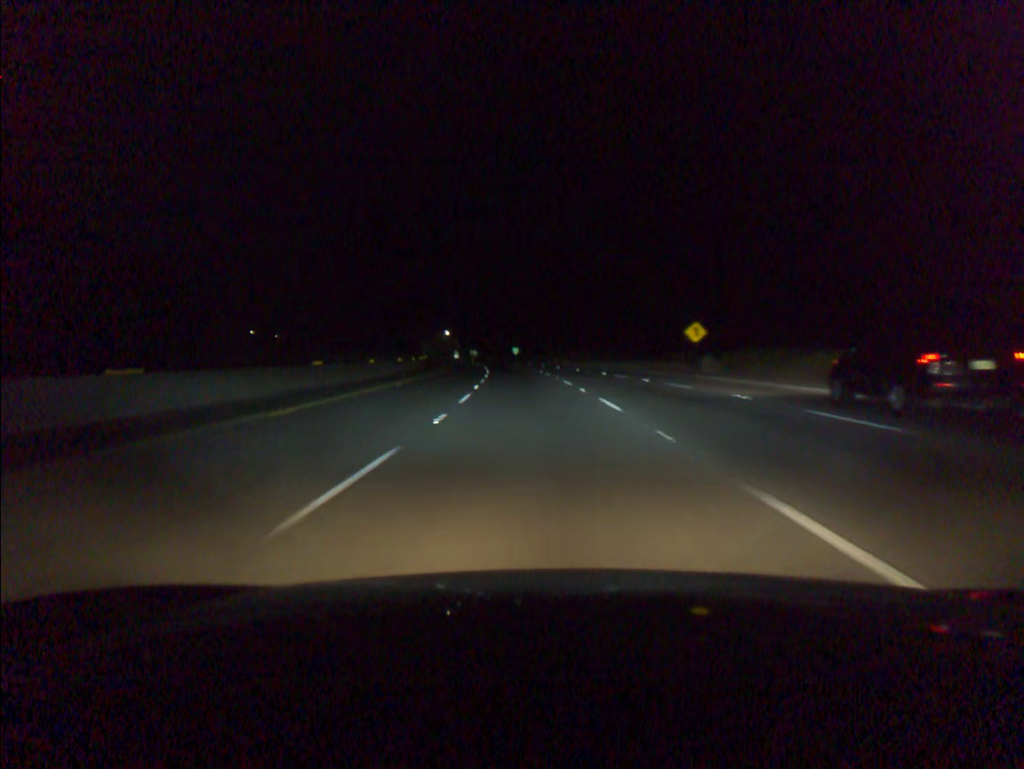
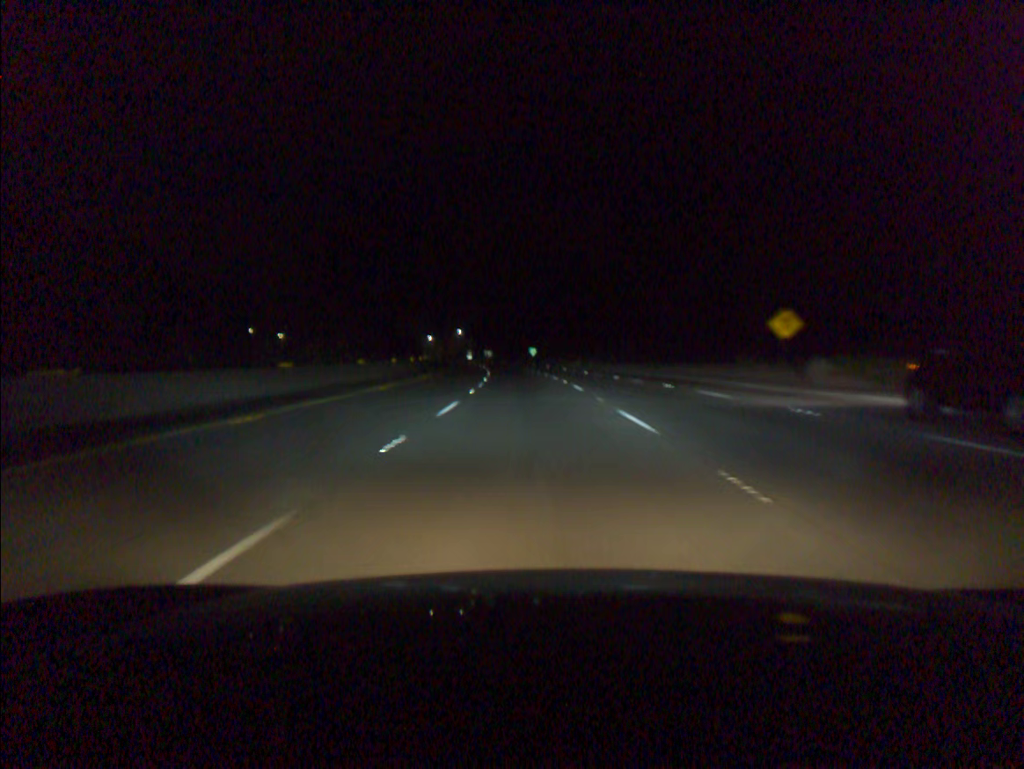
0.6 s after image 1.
(-0.2, +19.1) m; -1°
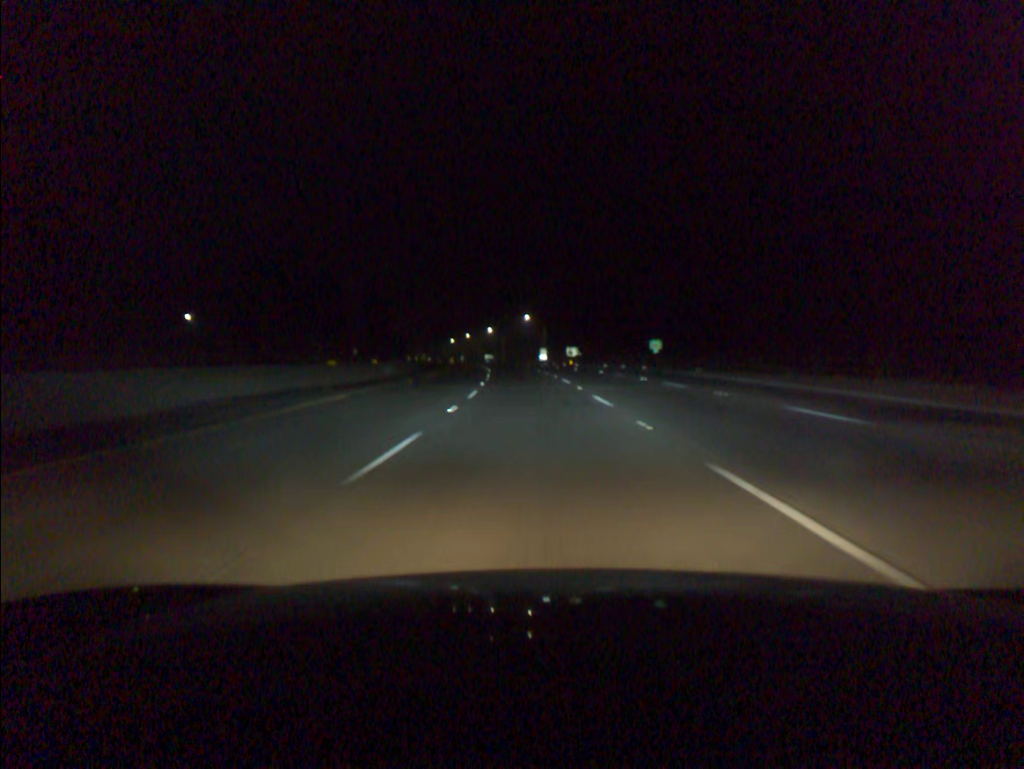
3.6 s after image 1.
(-5.5, +95.1) m; -6°
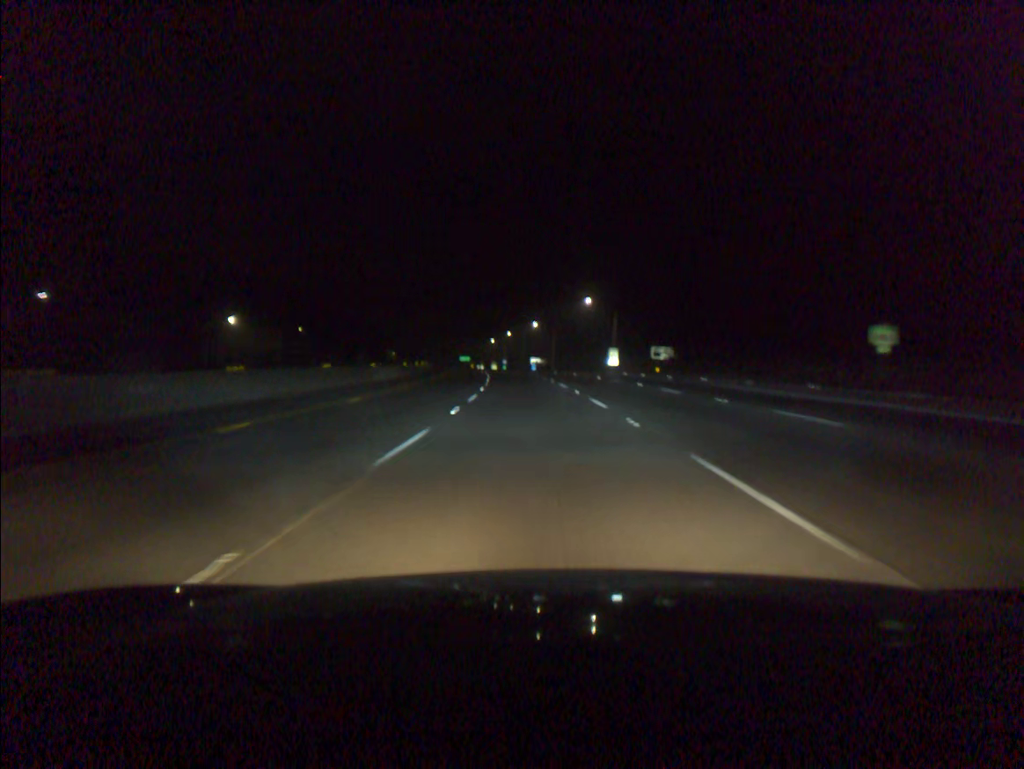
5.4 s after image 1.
(-1.9, +57.2) m; -4°
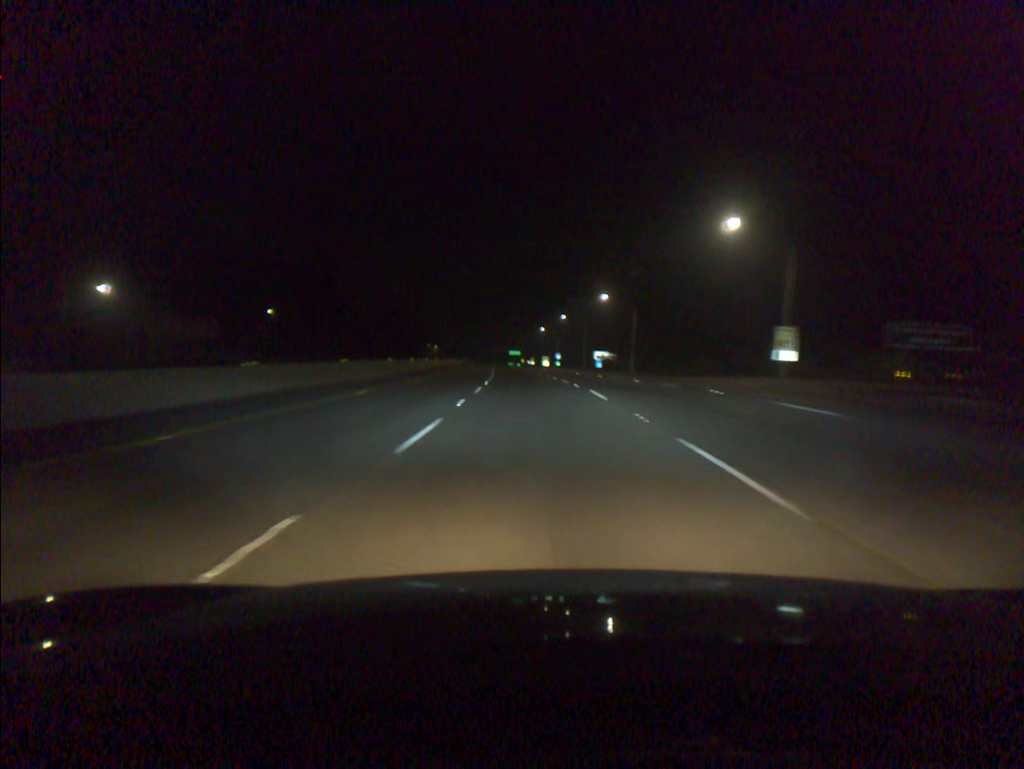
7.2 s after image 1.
(-2.1, +57.3) m; -4°
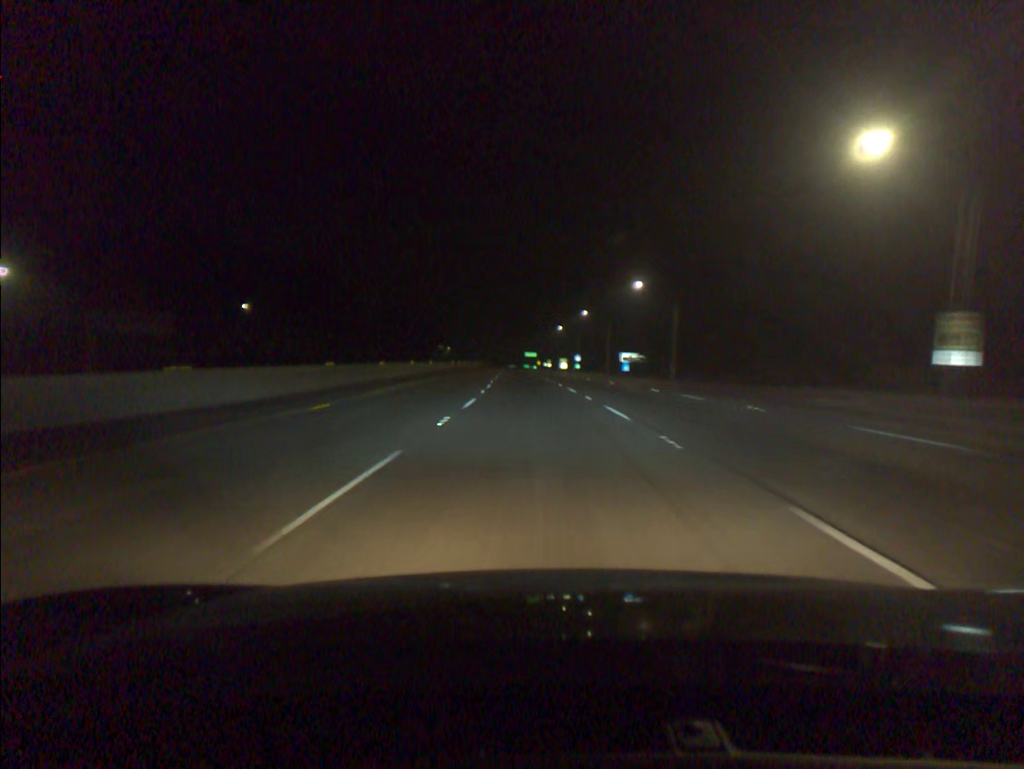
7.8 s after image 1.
(-0.2, +19.2) m; -1°
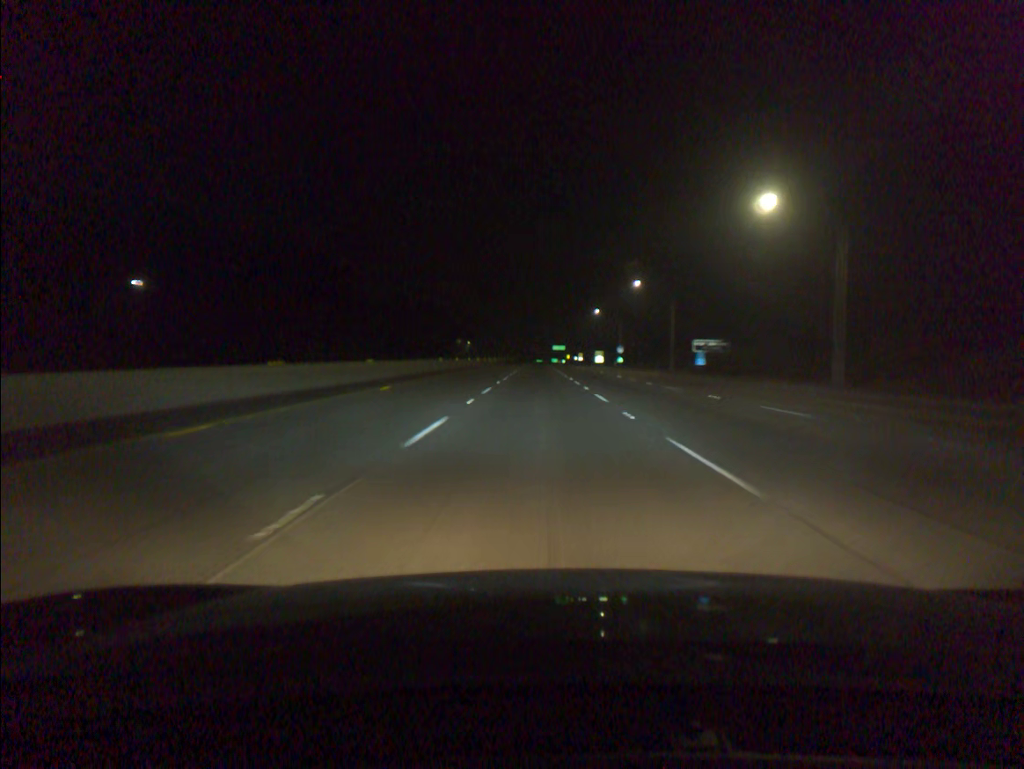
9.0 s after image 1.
(-0.7, +38.4) m; -2°
